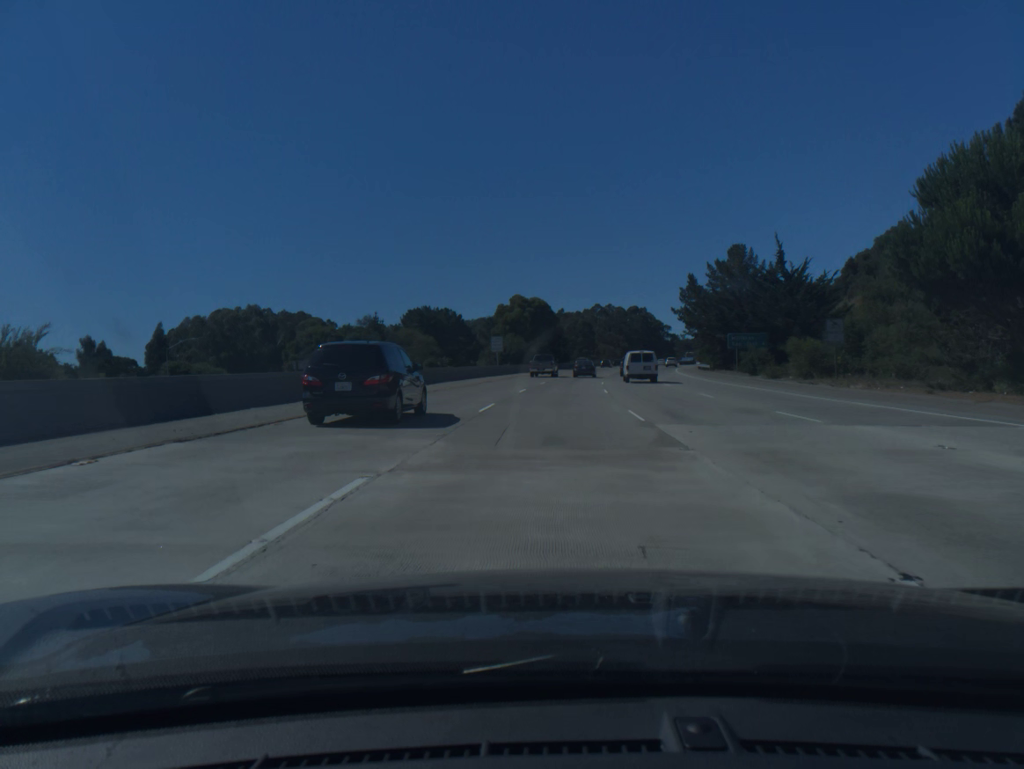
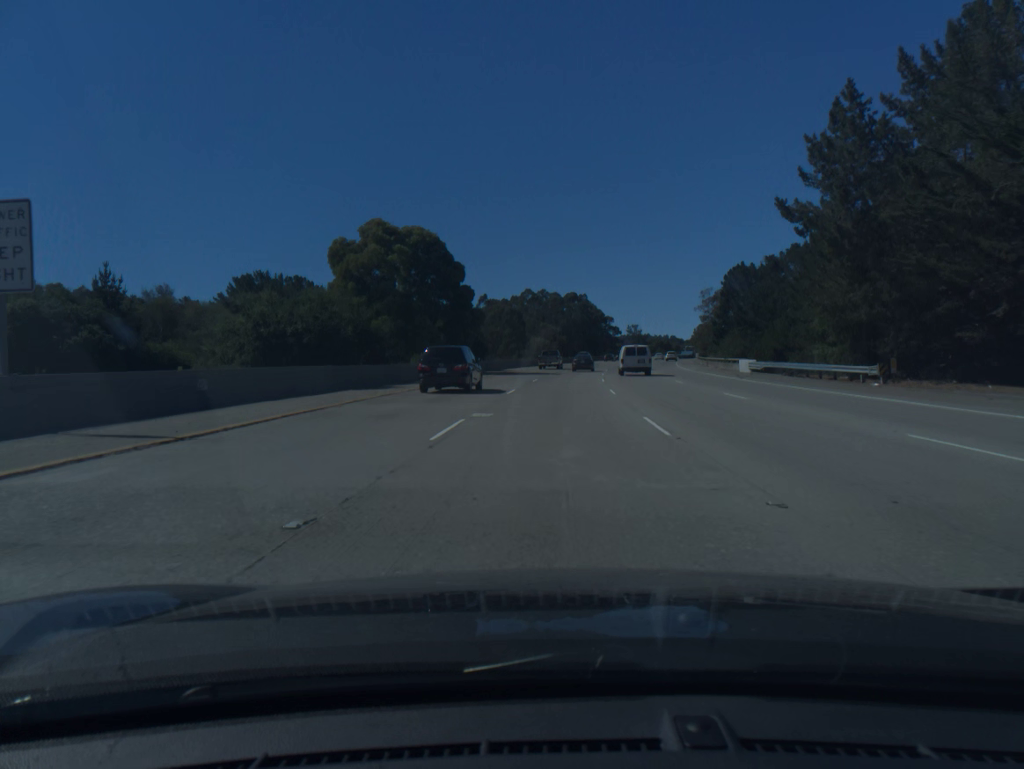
(+2.8, +64.0) m; +5°
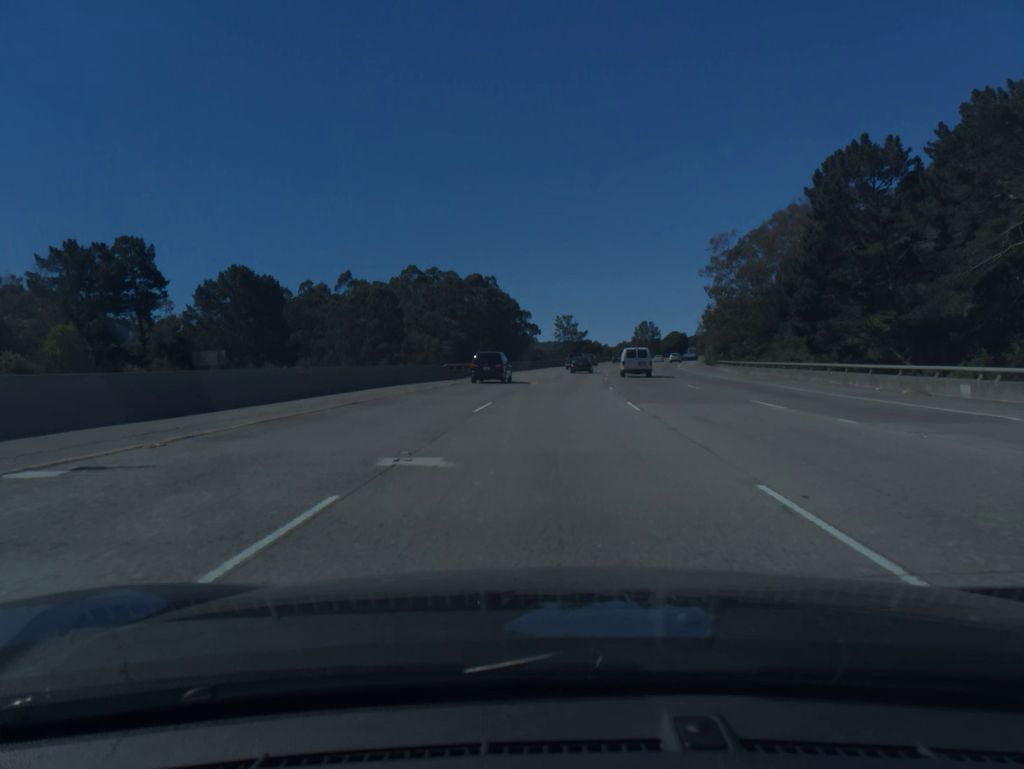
(+4.6, +81.0) m; +7°
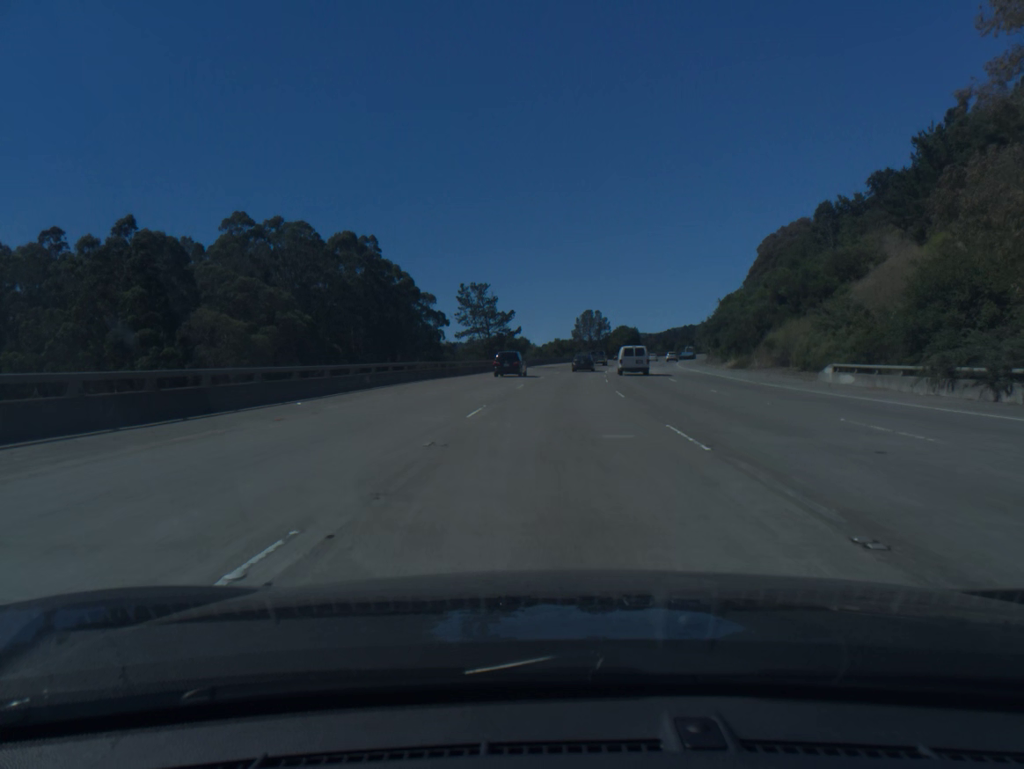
(+3.0, +65.6) m; +6°
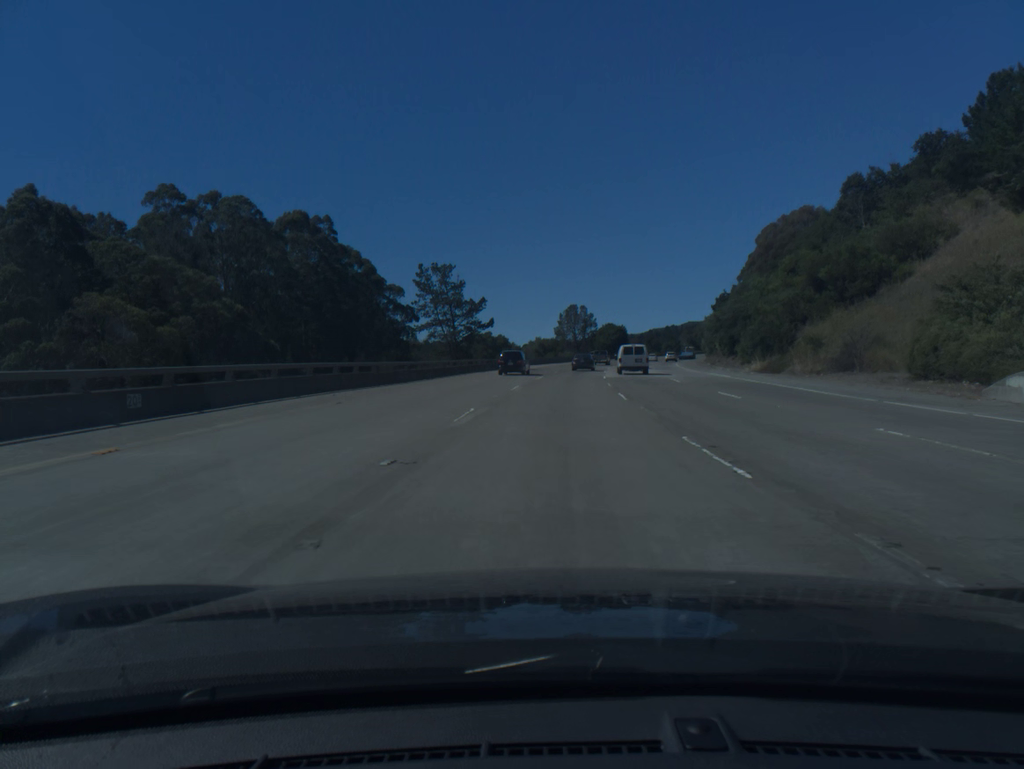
(+0.2, +16.6) m; +1°
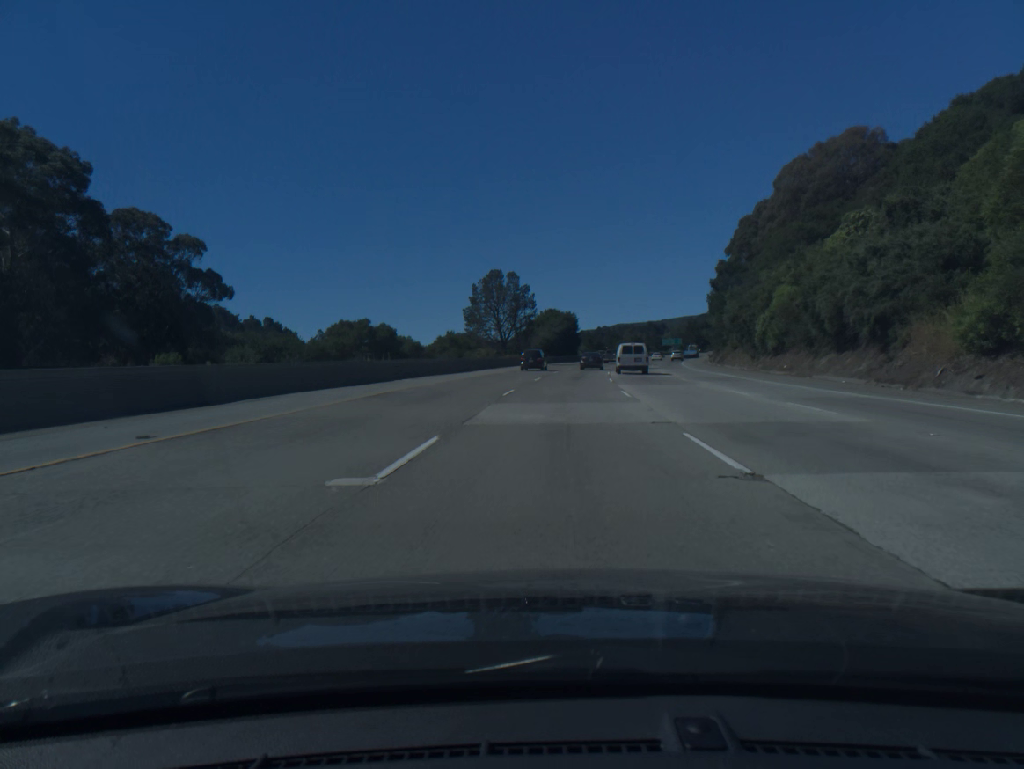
(+3.1, +67.0) m; +5°
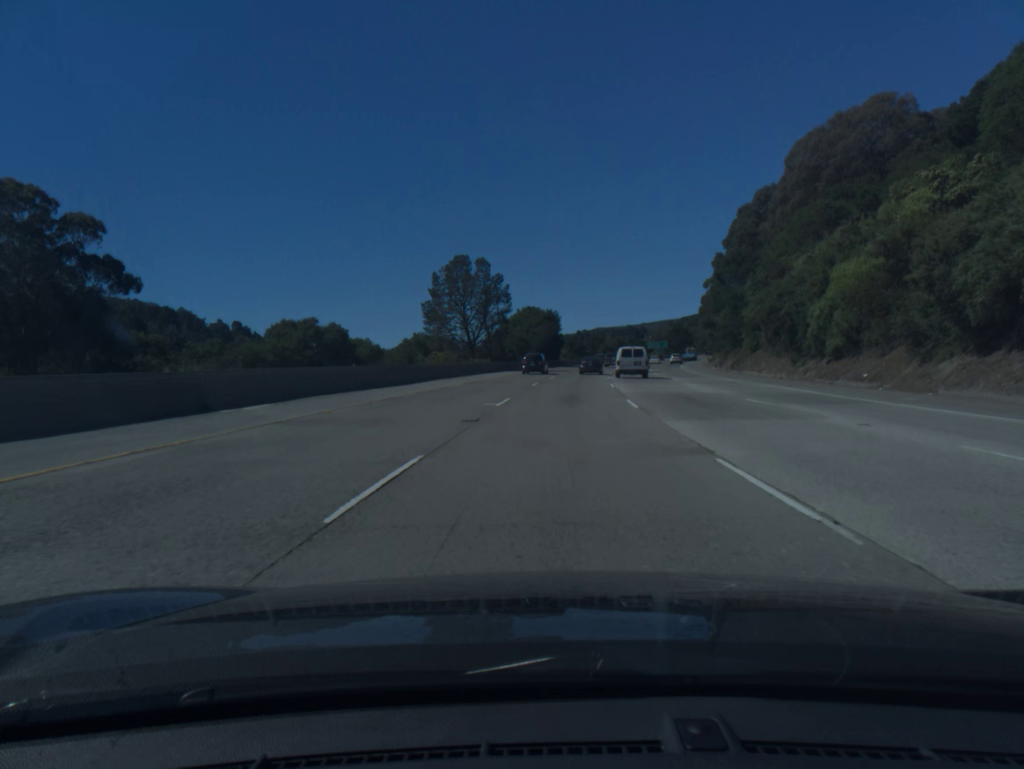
(+0.2, +16.8) m; +1°
